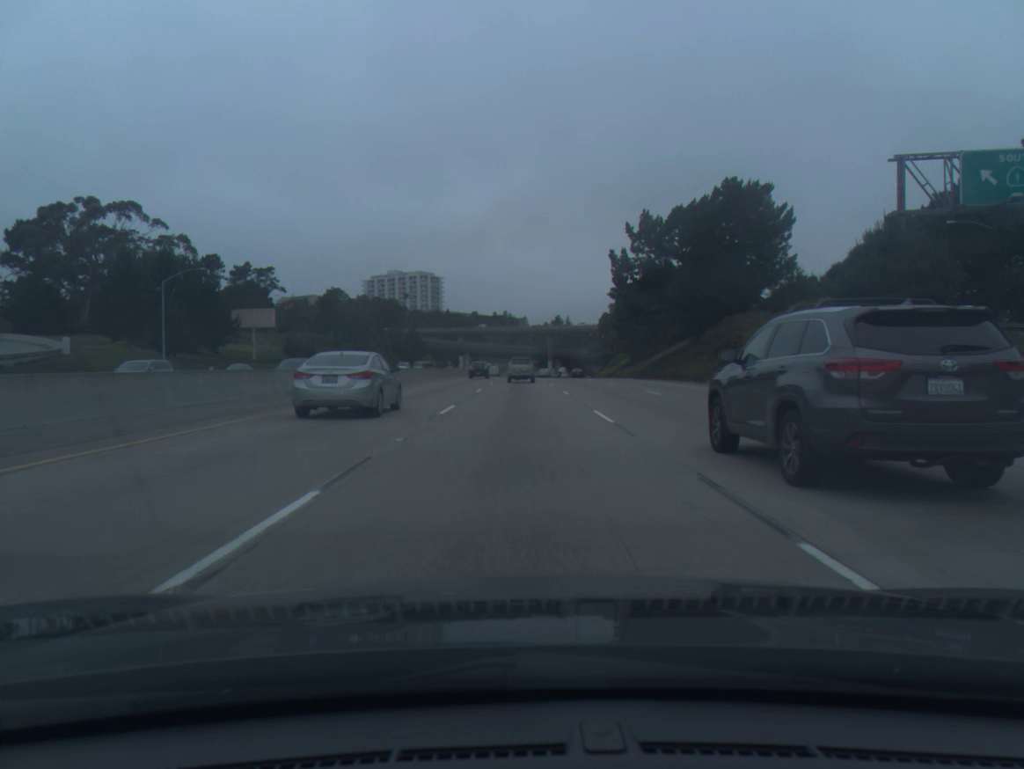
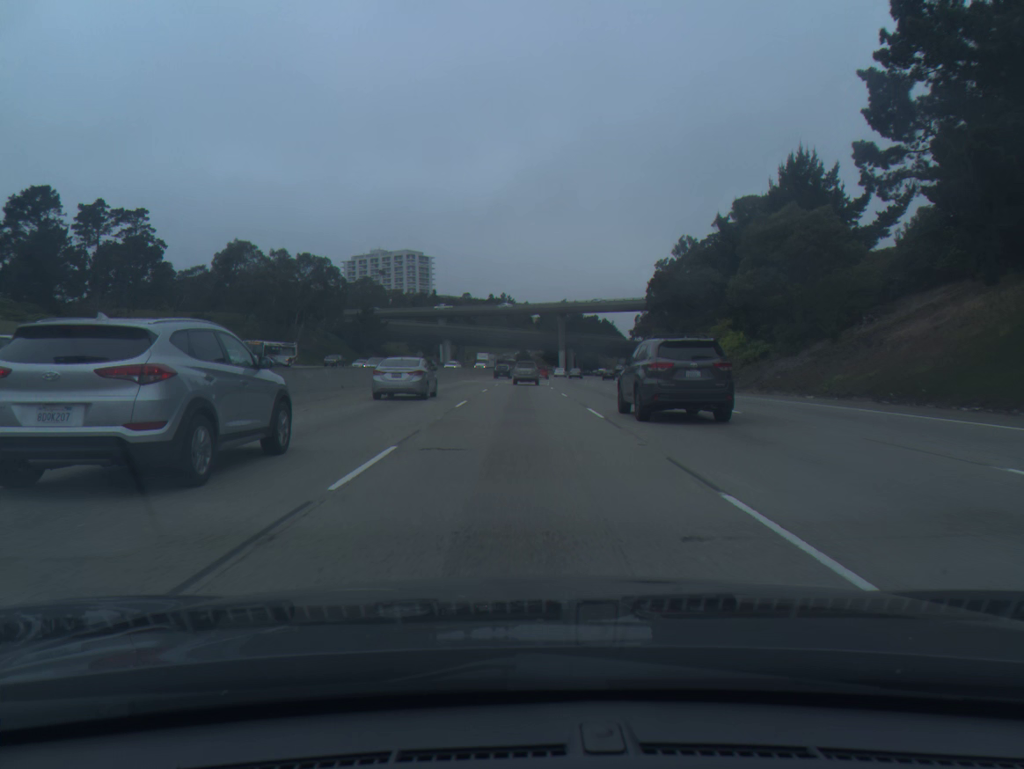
(0.0, +69.2) m; 0°
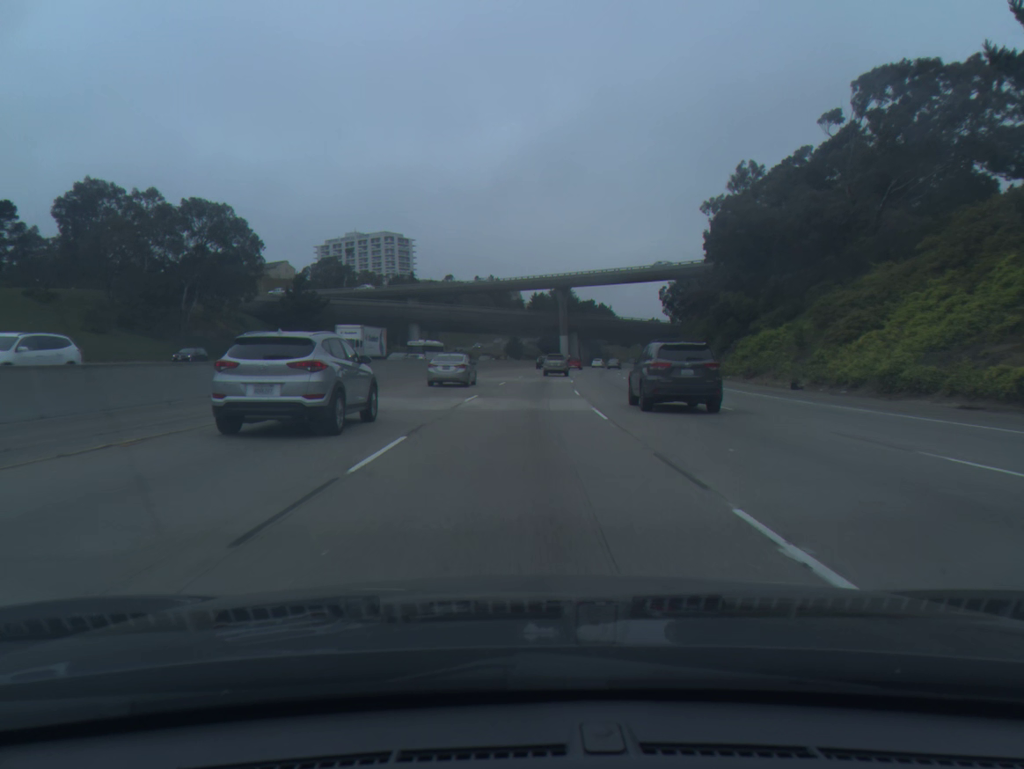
(+0.1, +42.5) m; +1°
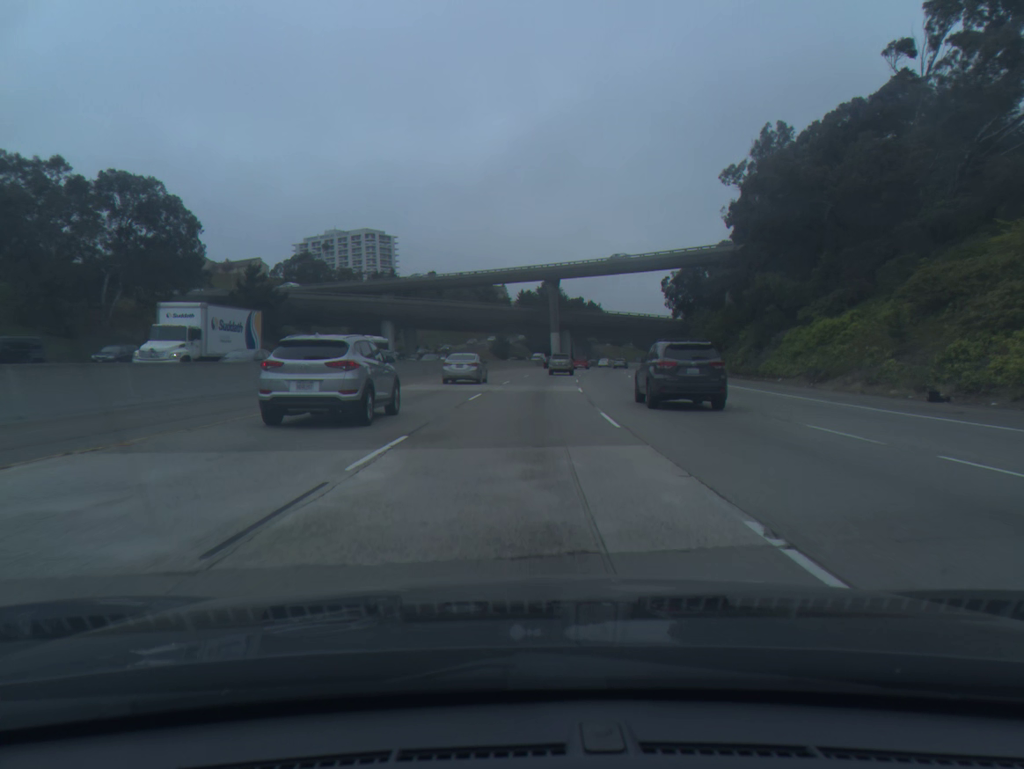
(+0.1, +14.4) m; +1°
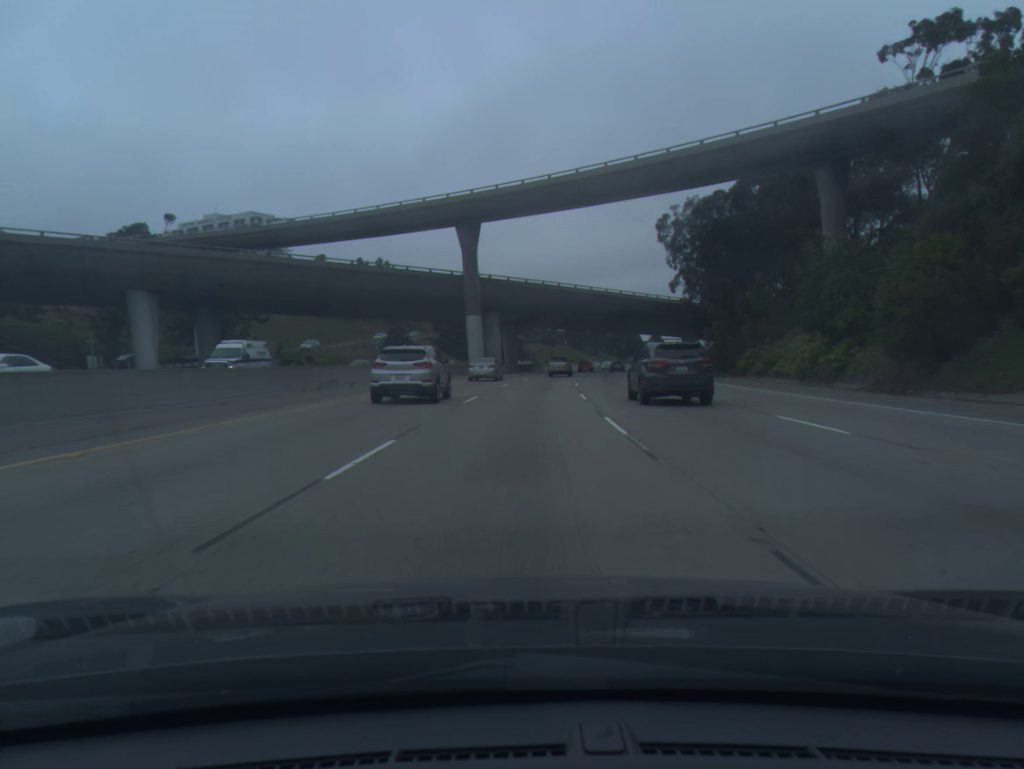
(+2.9, +58.8) m; +6°
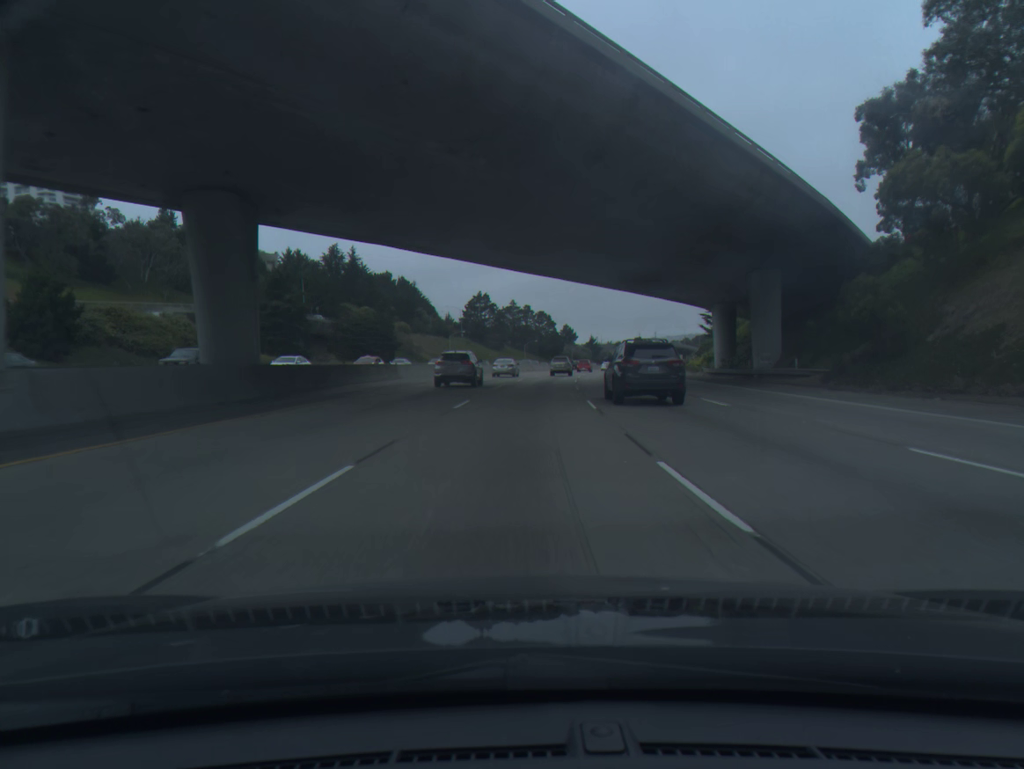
(+4.9, +75.9) m; +8°
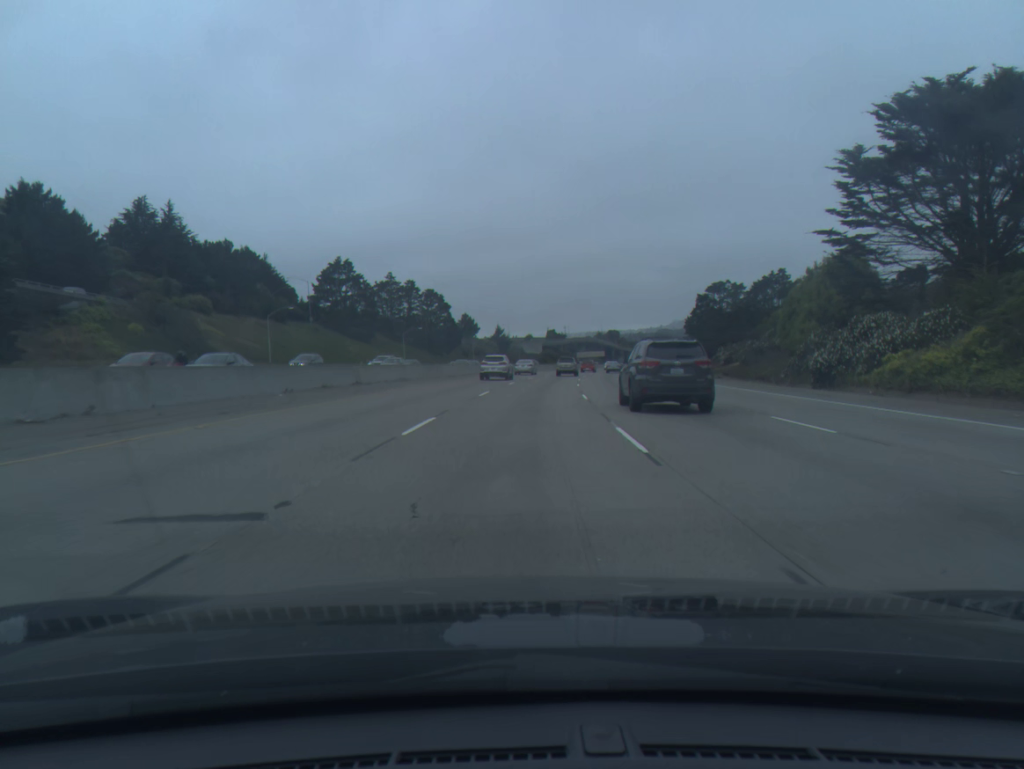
(+4.8, +79.2) m; +7°
